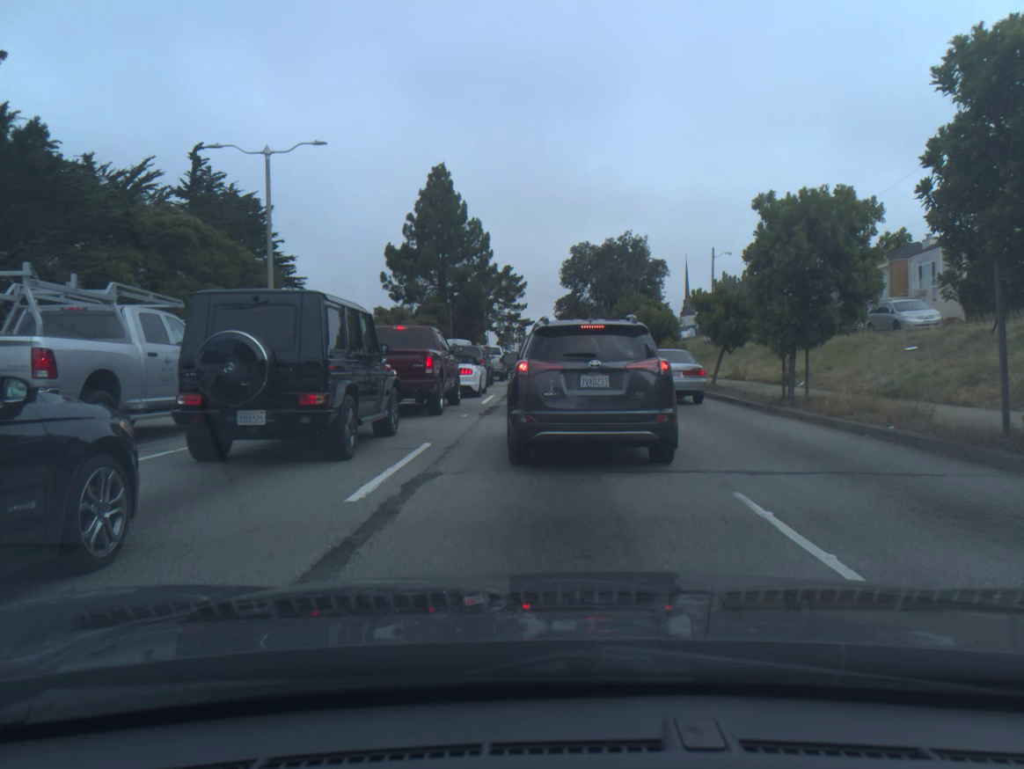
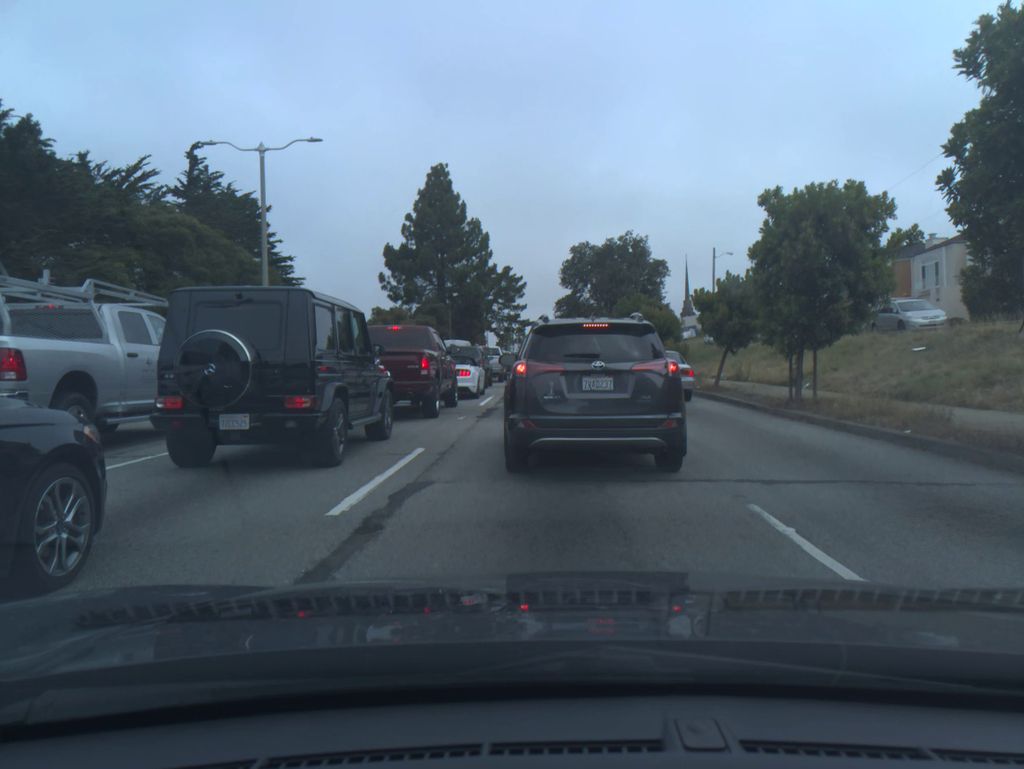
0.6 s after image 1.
(0.0, +0.5) m; 0°
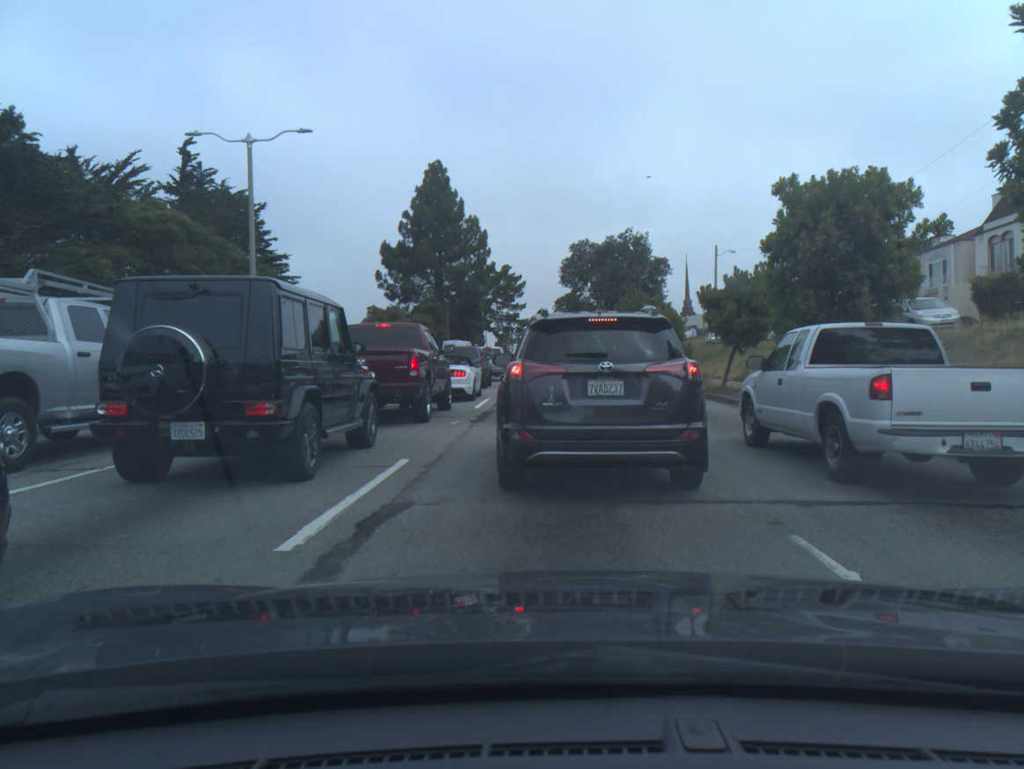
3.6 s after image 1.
(+0.1, +1.0) m; 0°
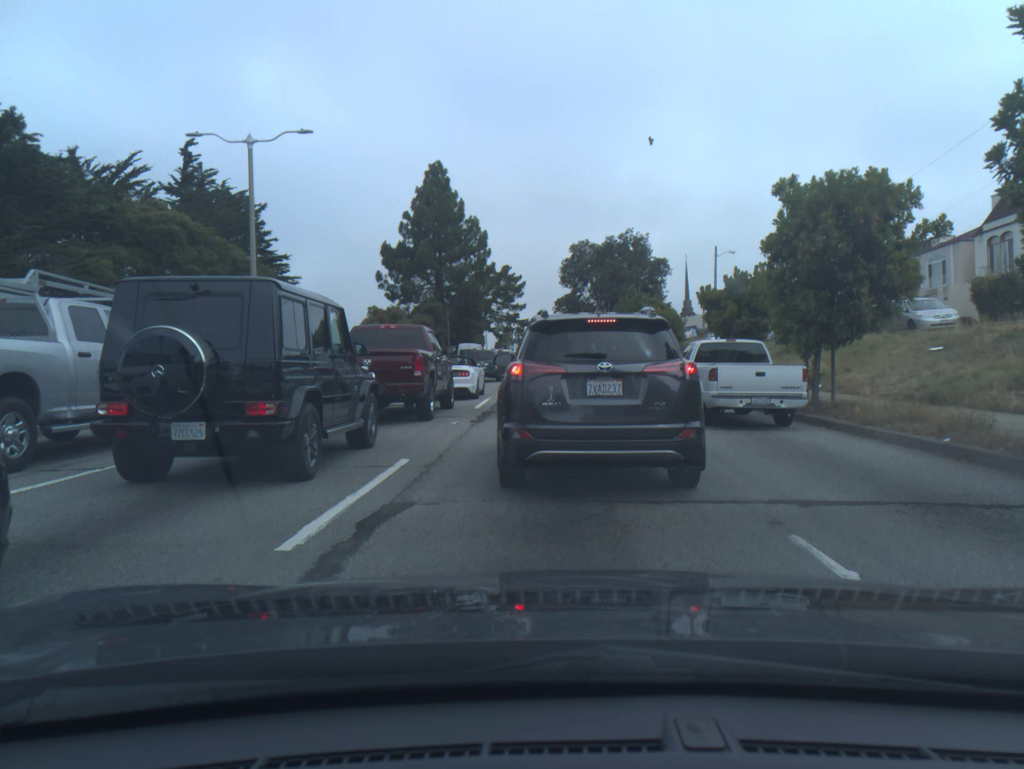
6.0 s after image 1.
(0.0, 0.0) m; 0°
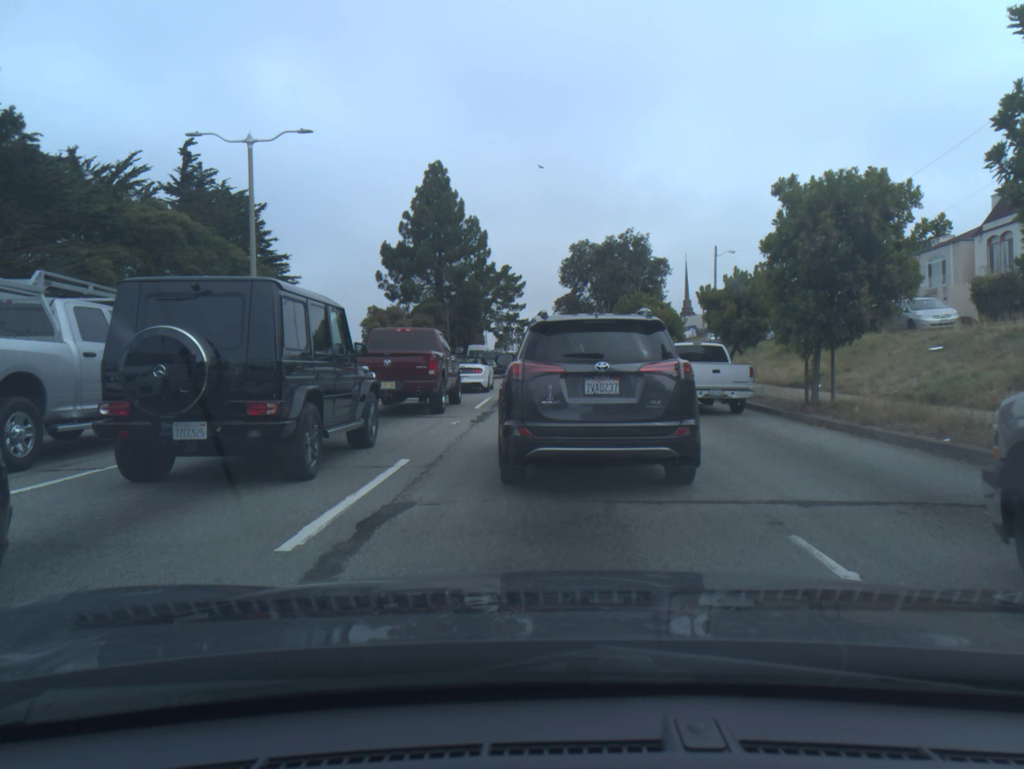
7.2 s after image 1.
(0.0, 0.0) m; 0°
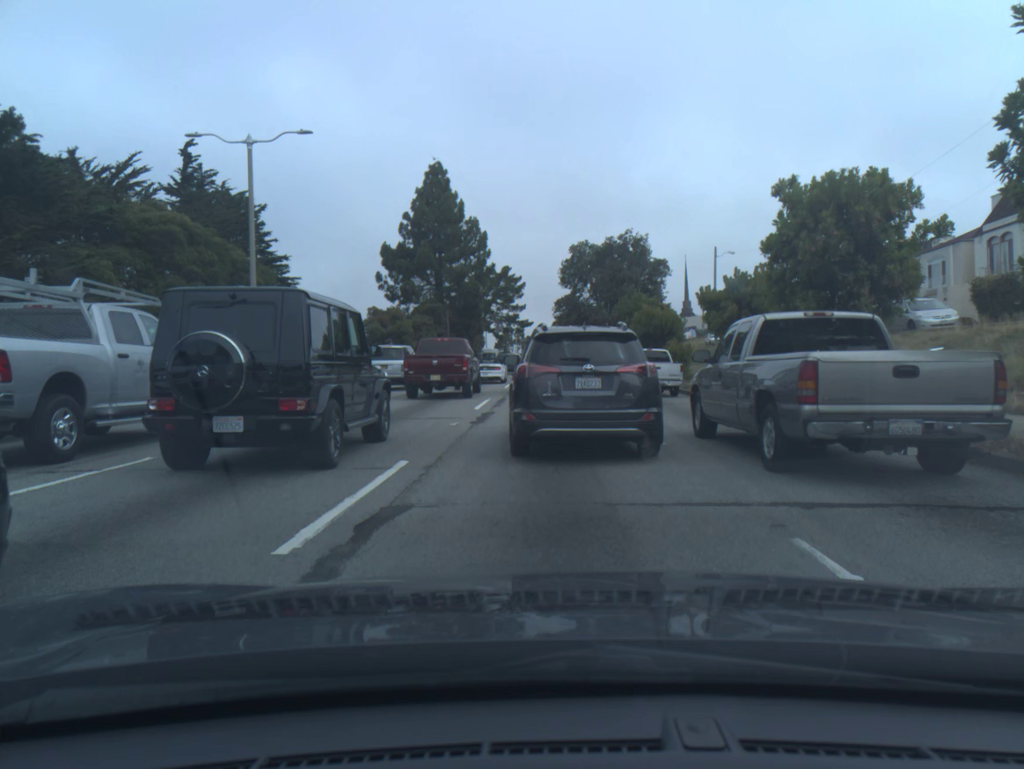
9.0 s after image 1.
(0.0, 0.0) m; 0°
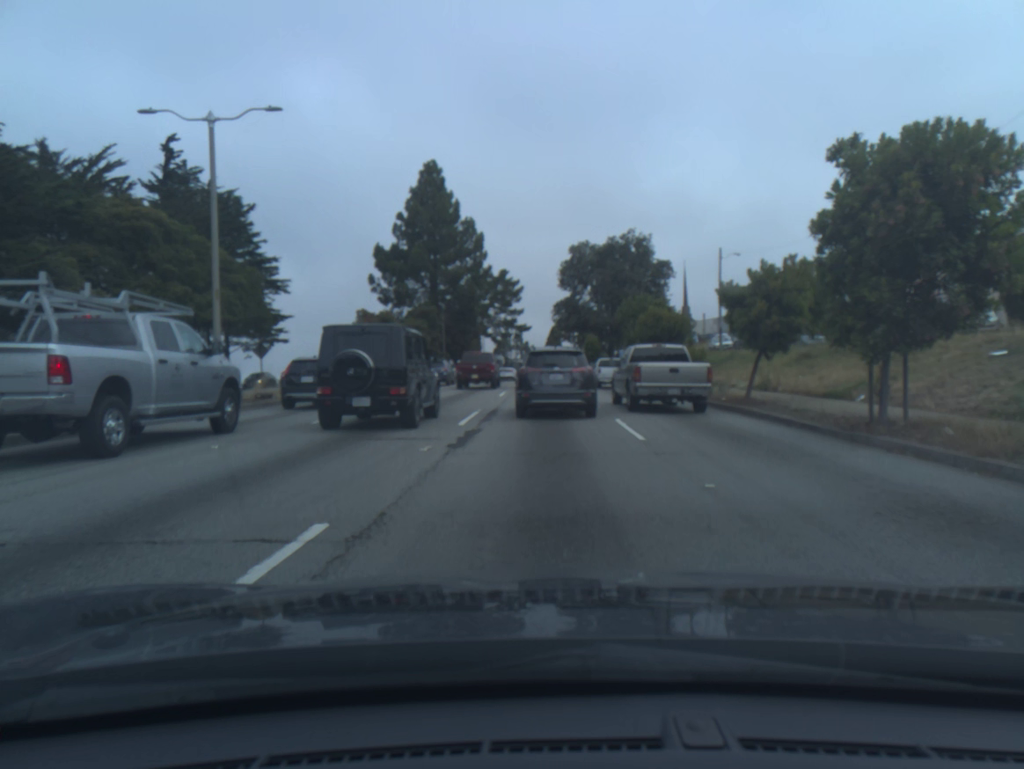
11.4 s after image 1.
(0.0, +3.1) m; 0°
